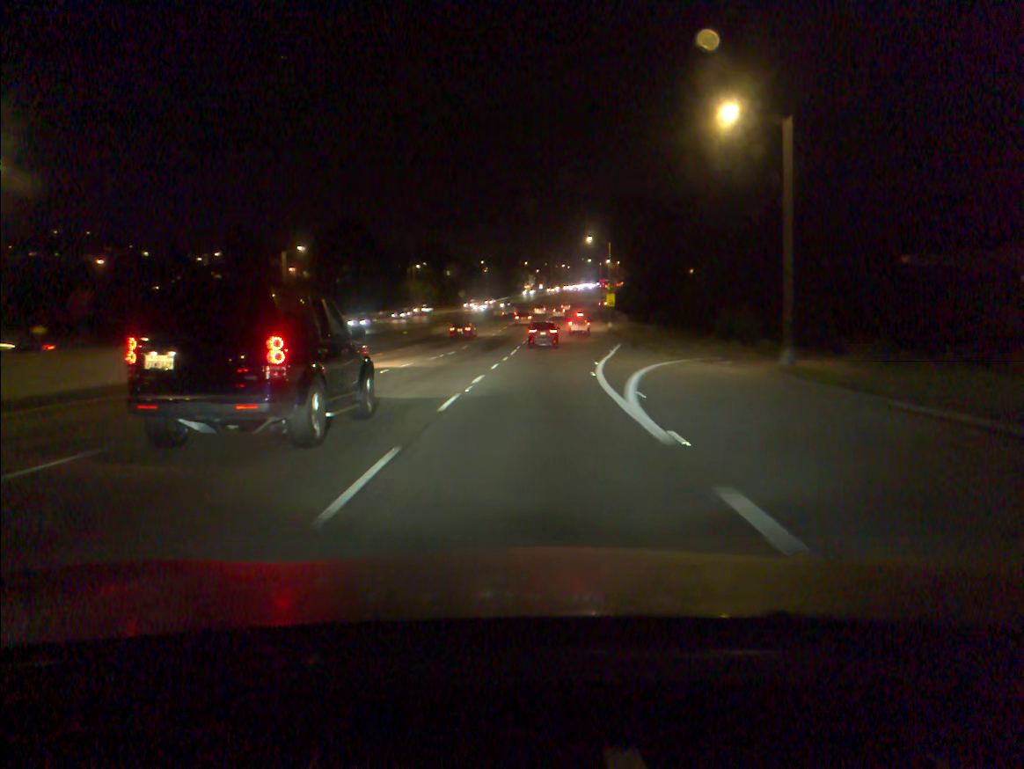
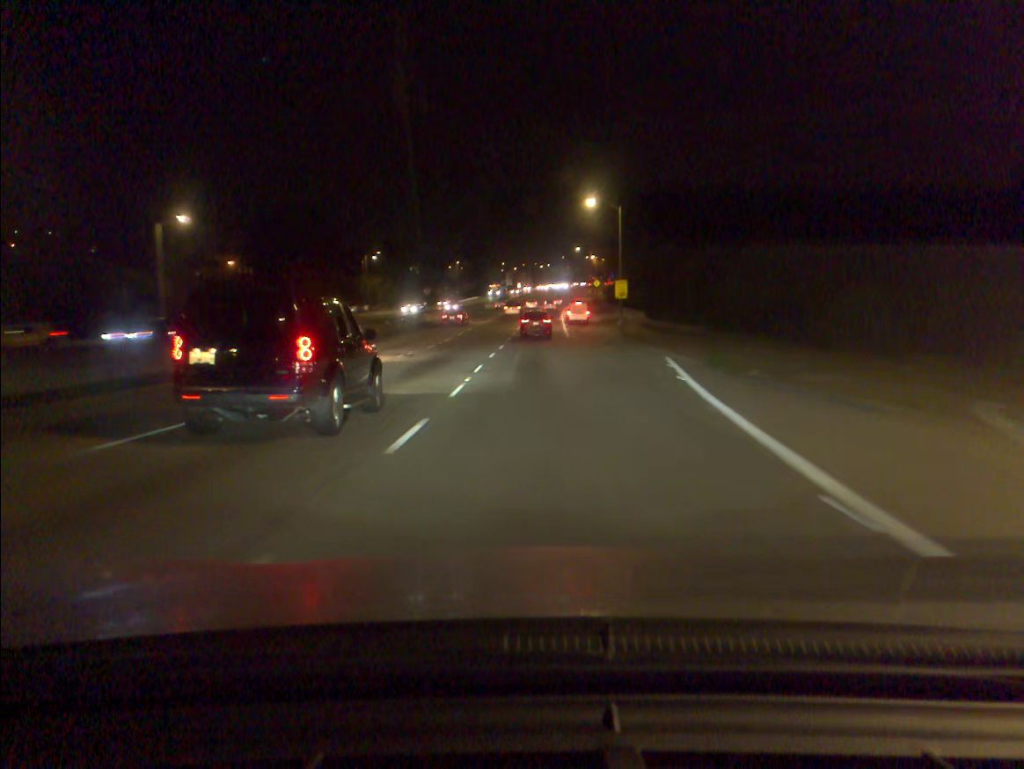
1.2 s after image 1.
(+0.4, +26.6) m; +2°
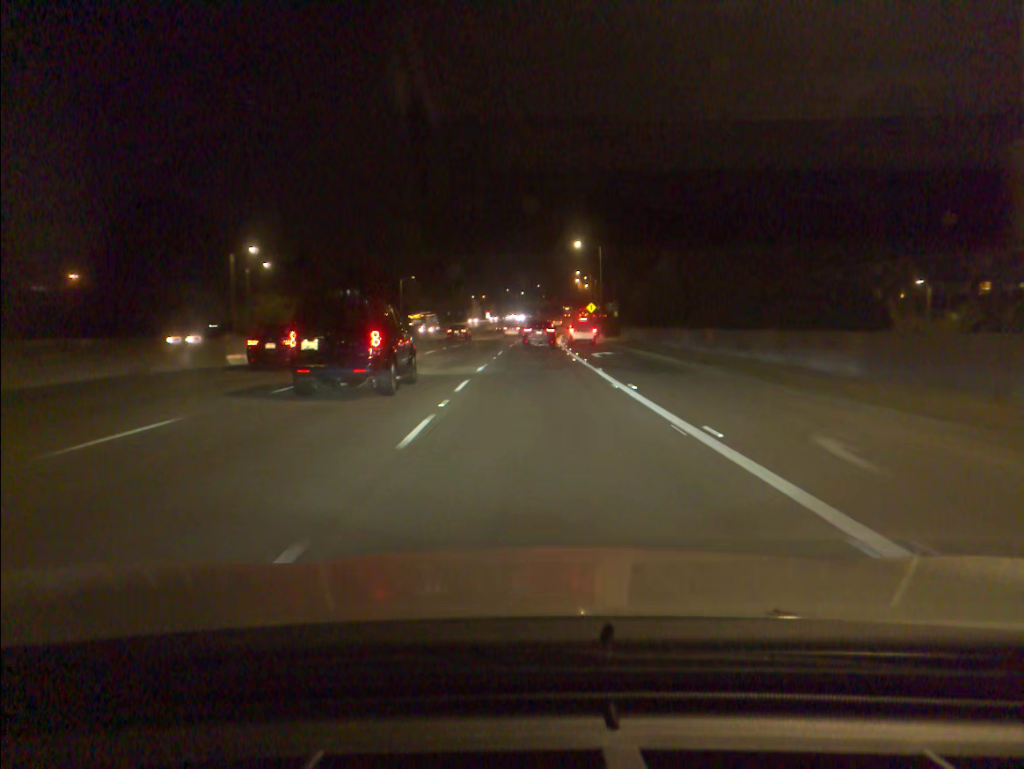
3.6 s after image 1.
(+0.7, +51.2) m; +2°
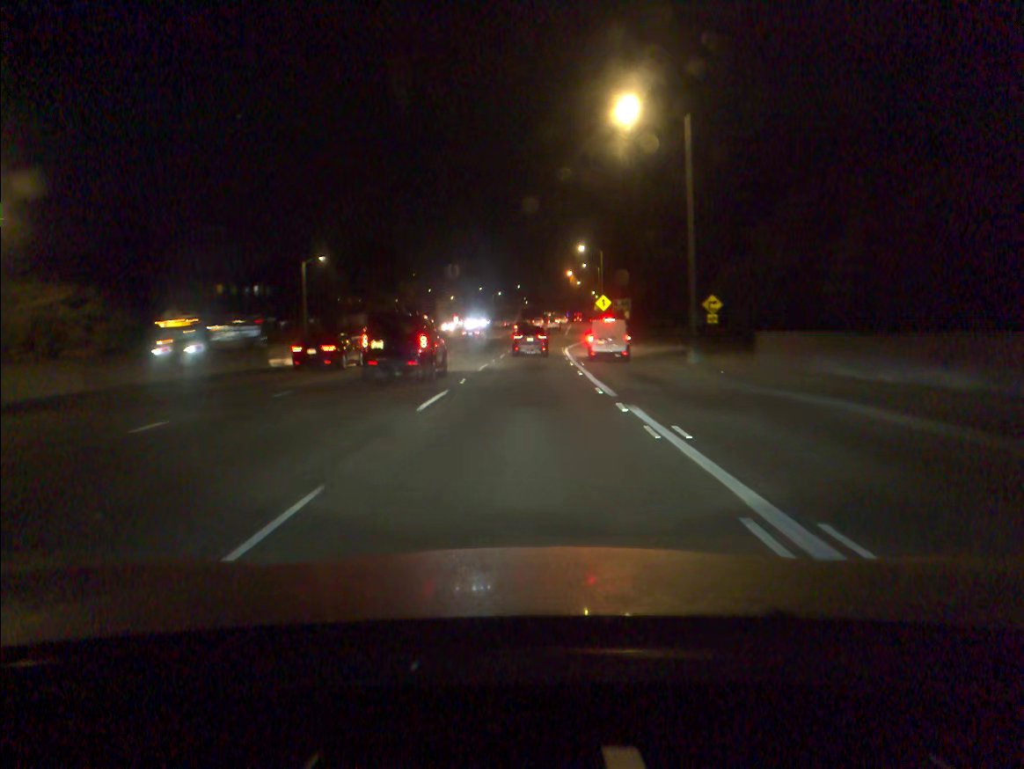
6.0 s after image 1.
(+0.9, +50.0) m; +1°
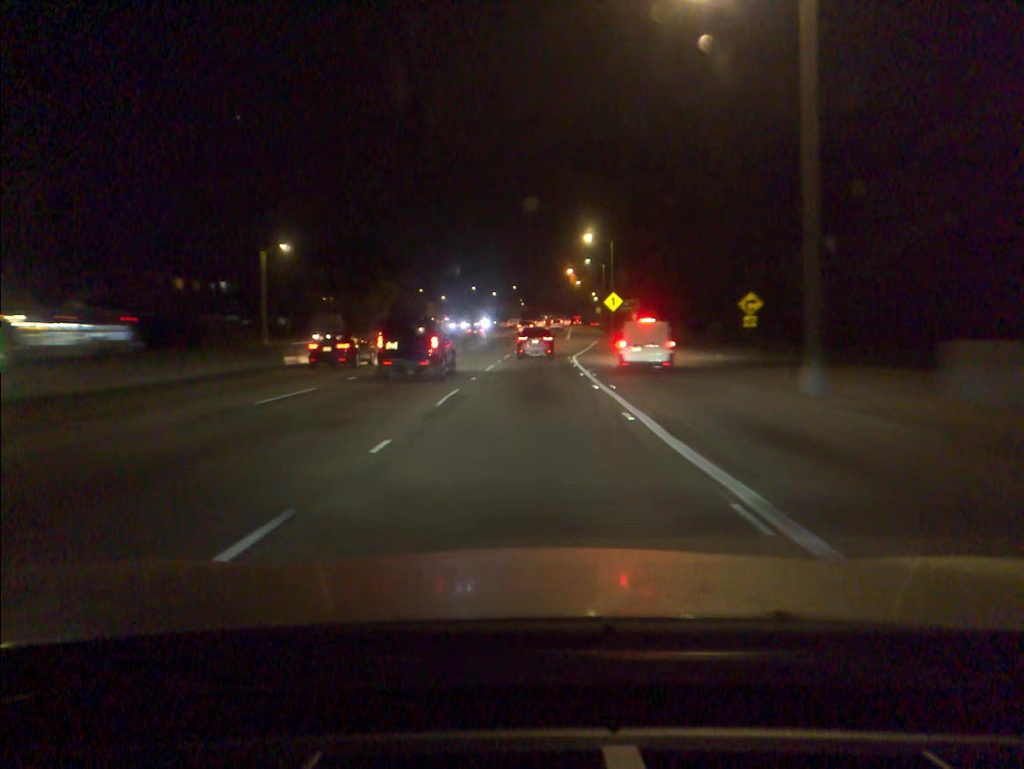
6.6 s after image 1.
(0.0, +12.3) m; 0°
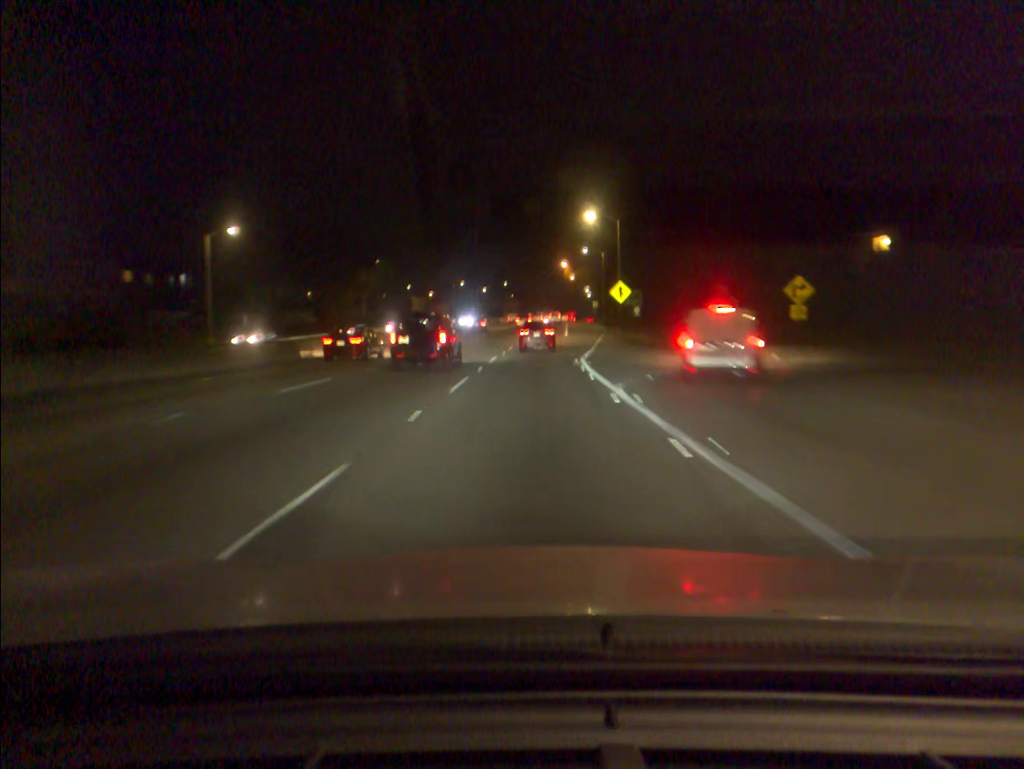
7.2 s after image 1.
(+0.1, +12.2) m; +1°
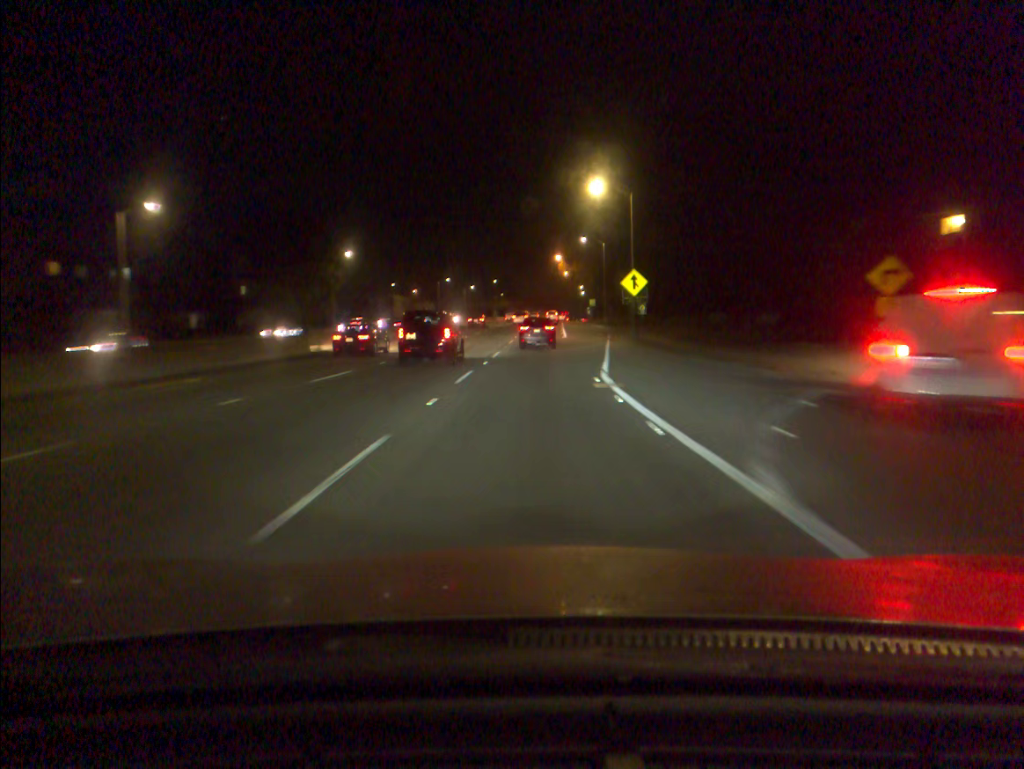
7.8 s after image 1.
(+0.1, +12.1) m; +1°
